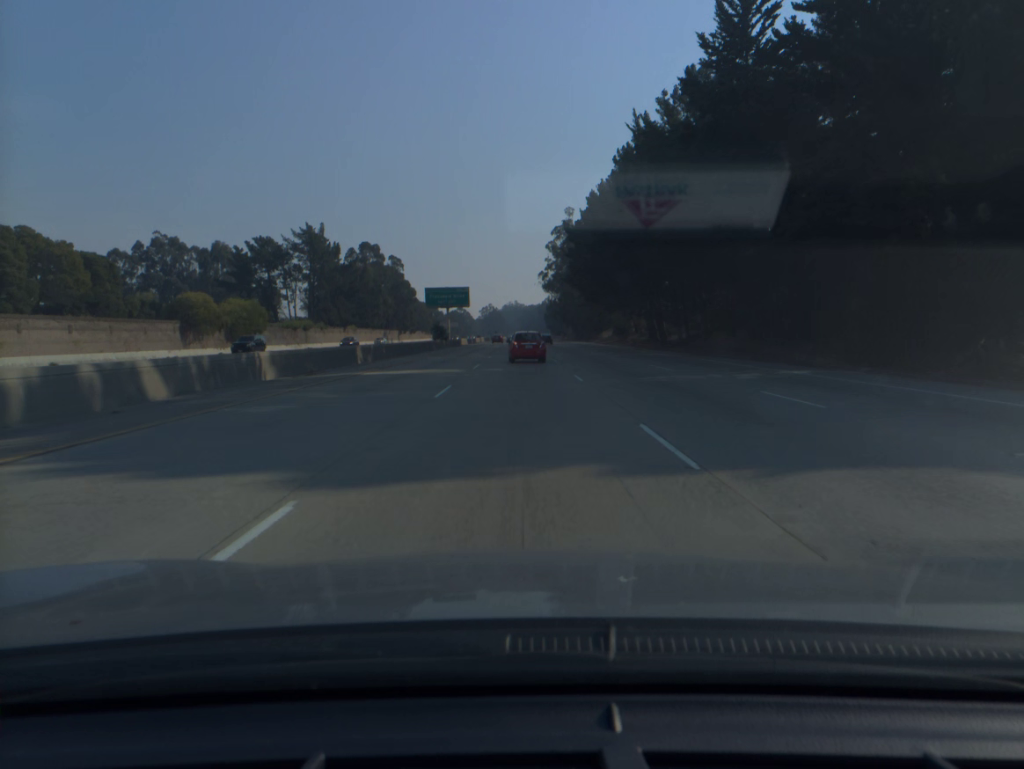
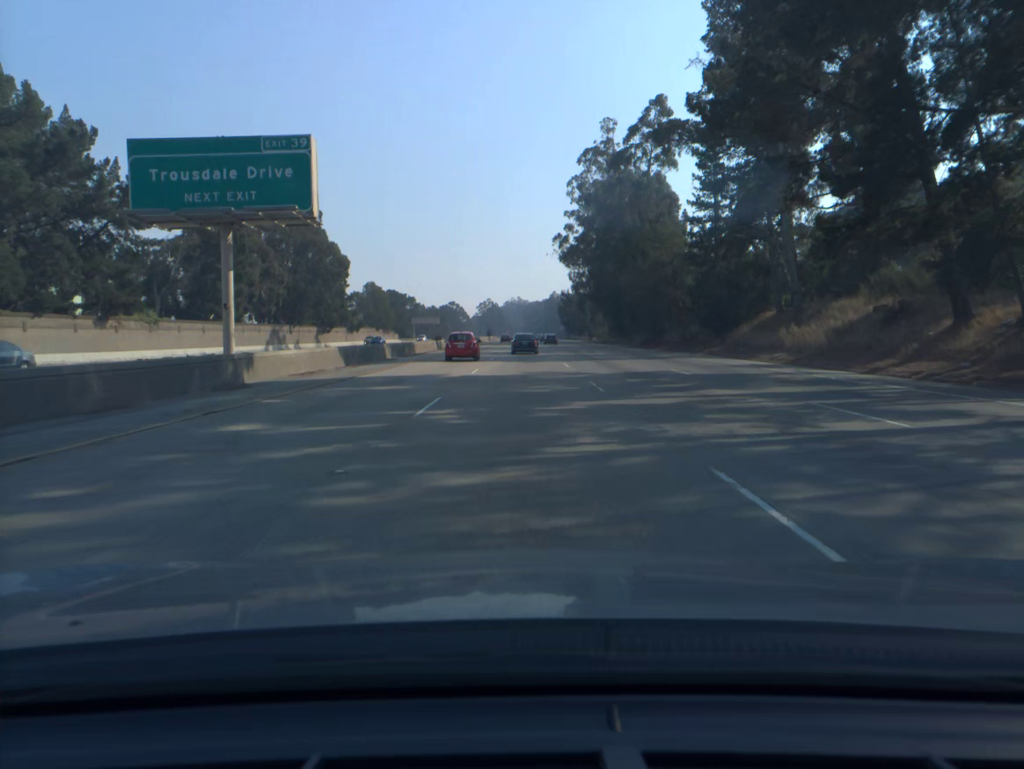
(-0.4, +91.4) m; 0°
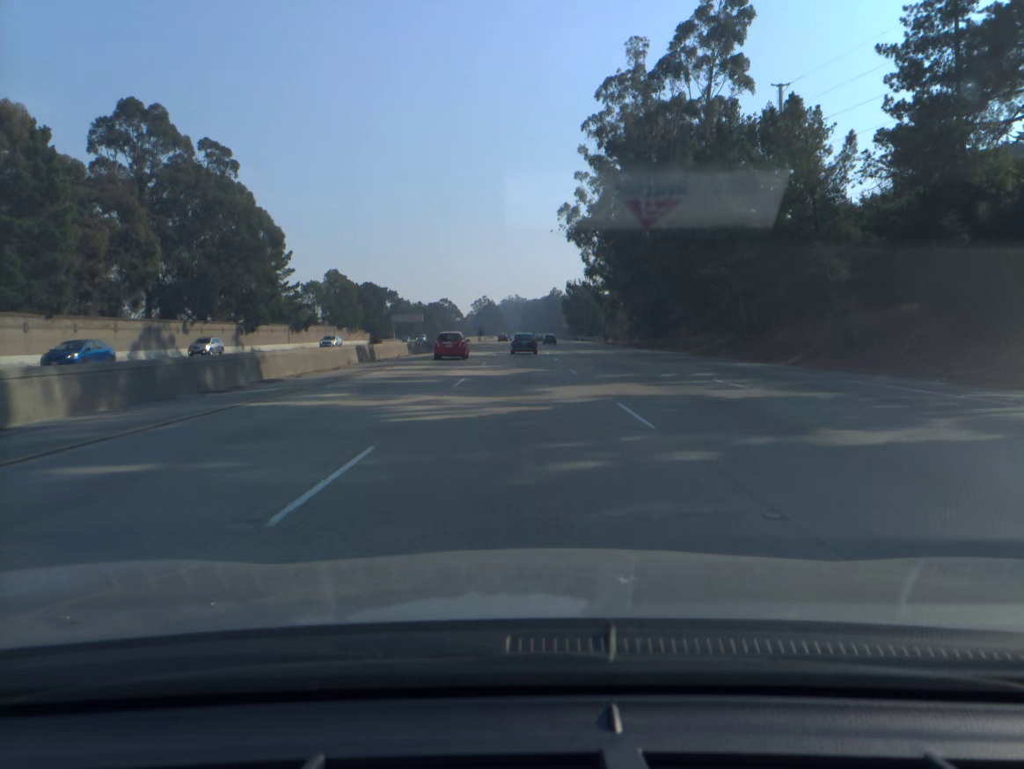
(+0.1, +36.1) m; 0°
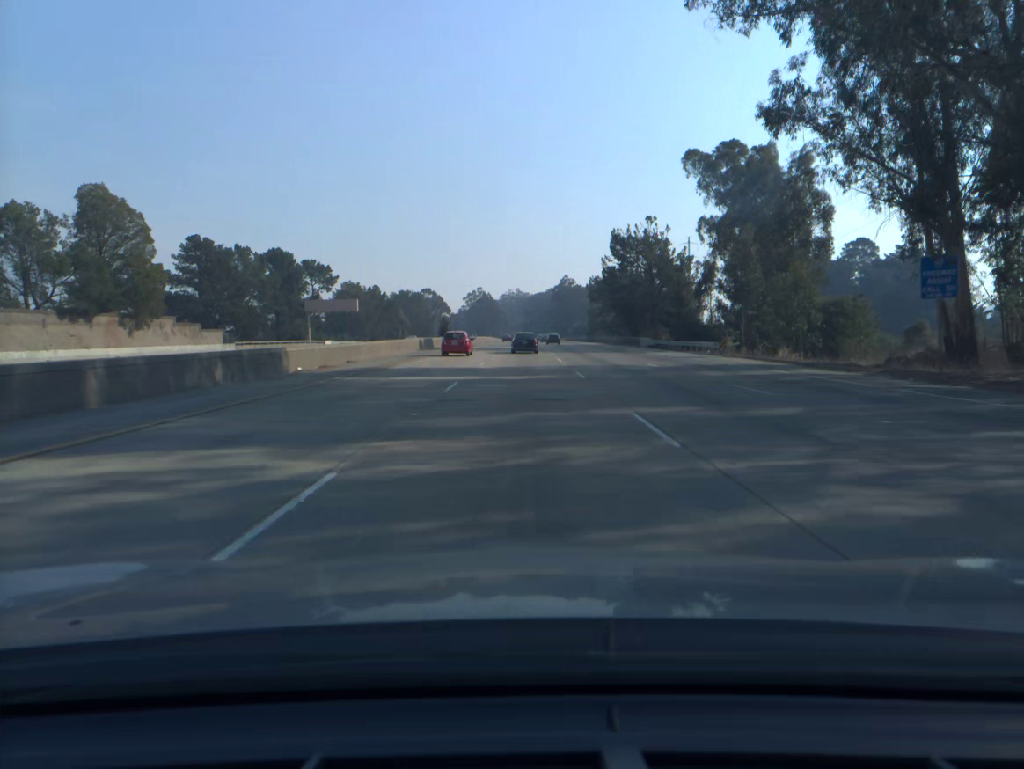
(0.0, +89.6) m; 0°
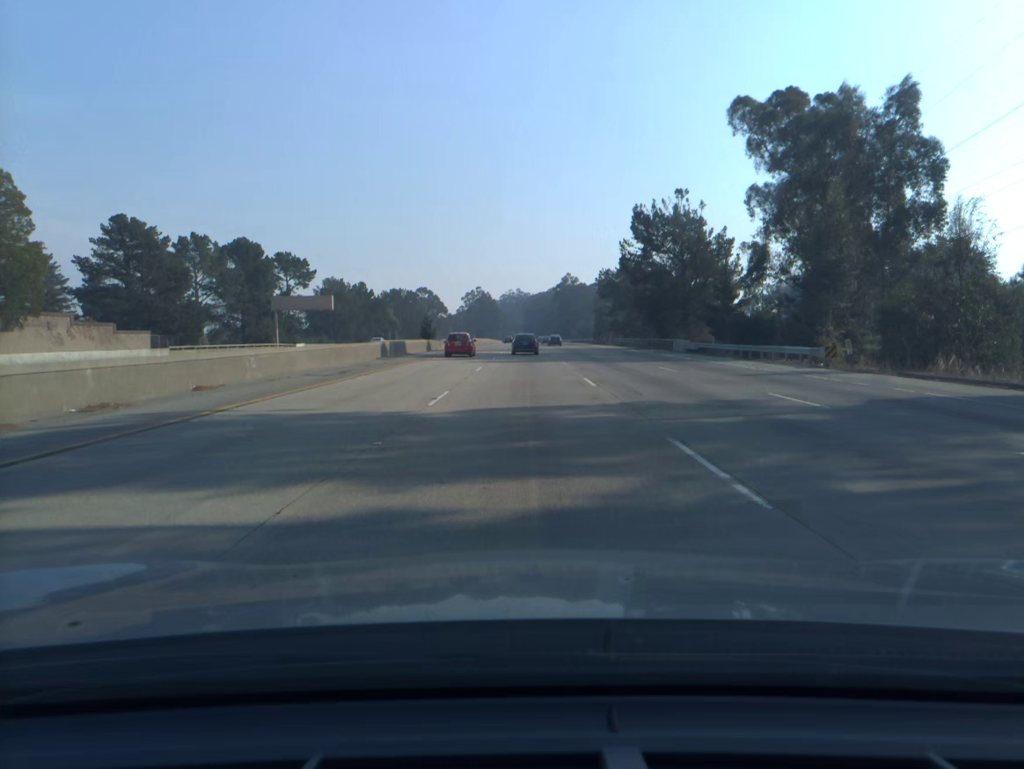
(0.0, +17.8) m; 0°
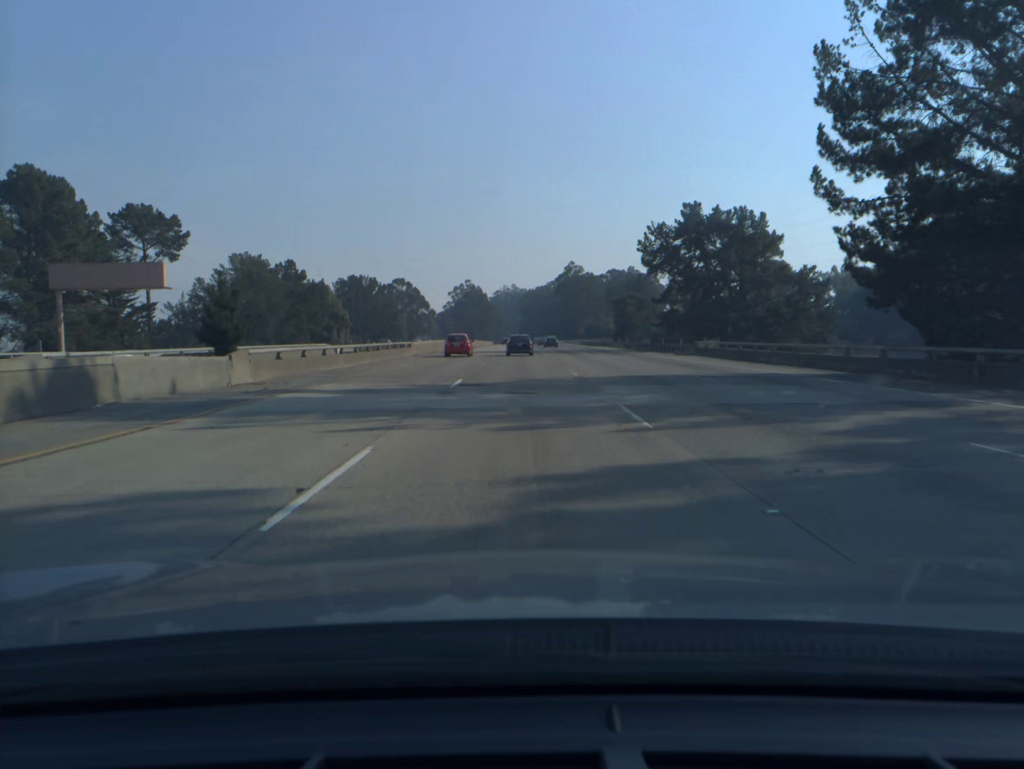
(+0.1, +53.2) m; 0°
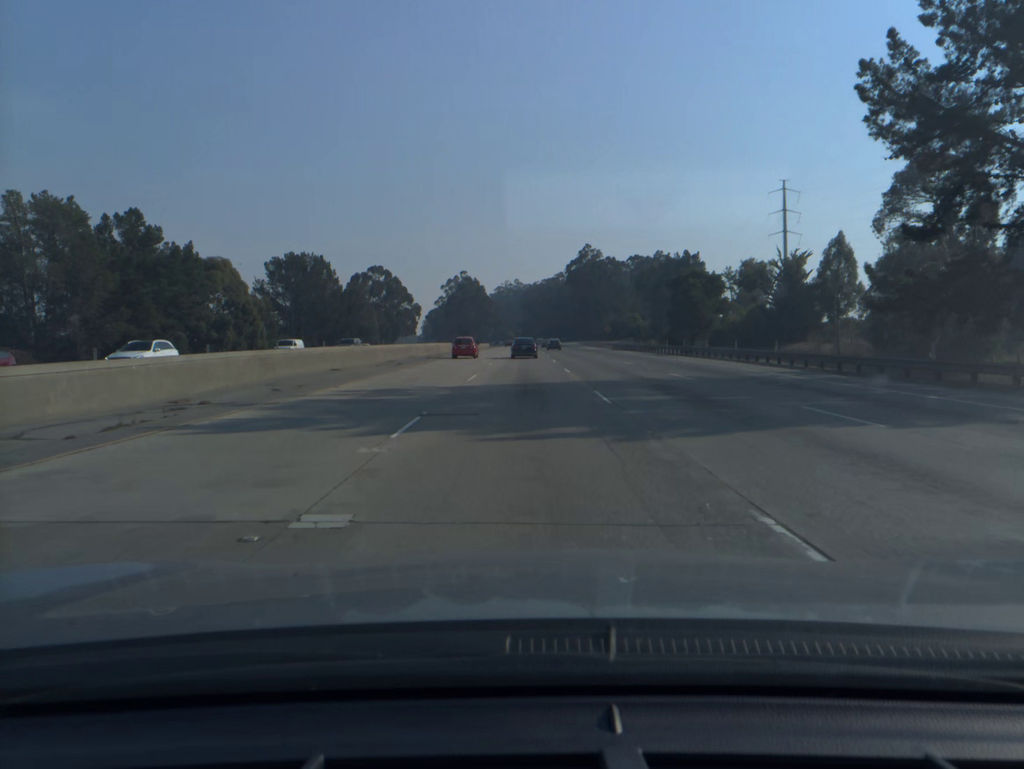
(-0.1, +52.9) m; 0°
